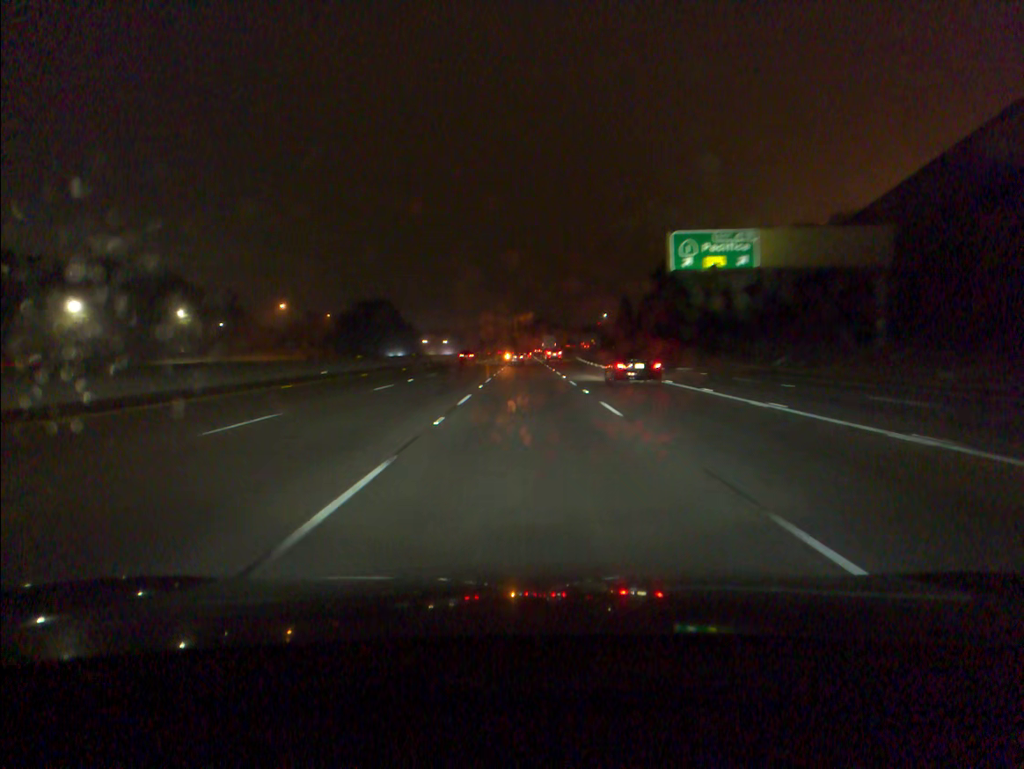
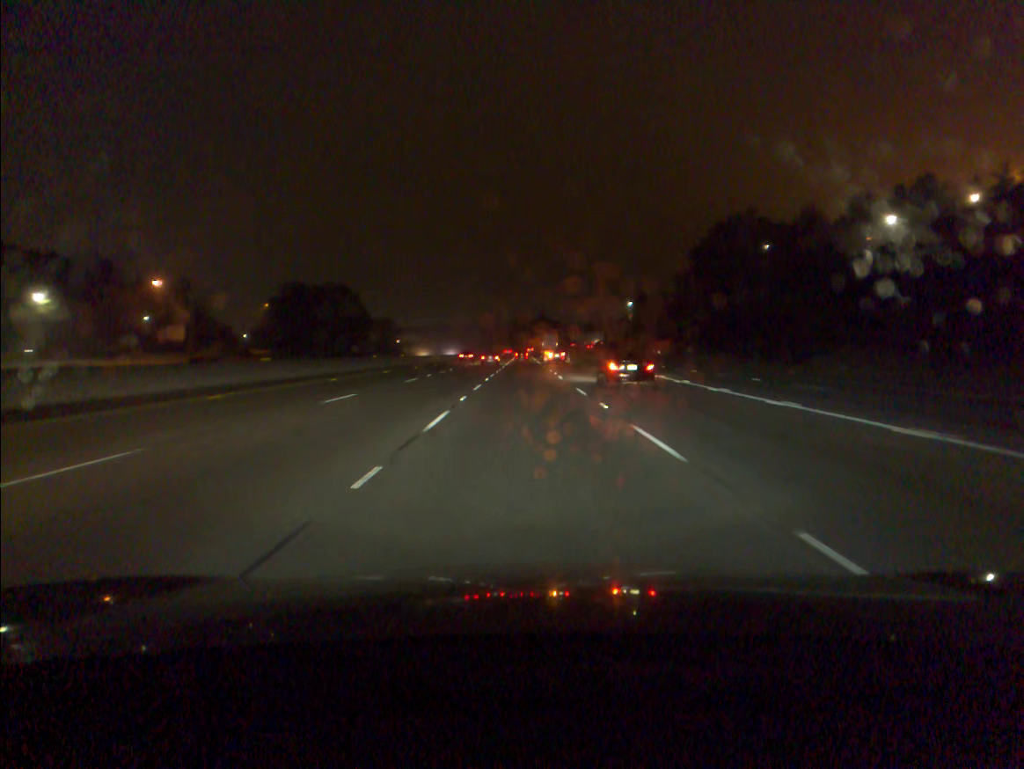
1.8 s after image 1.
(+0.1, +50.4) m; 0°
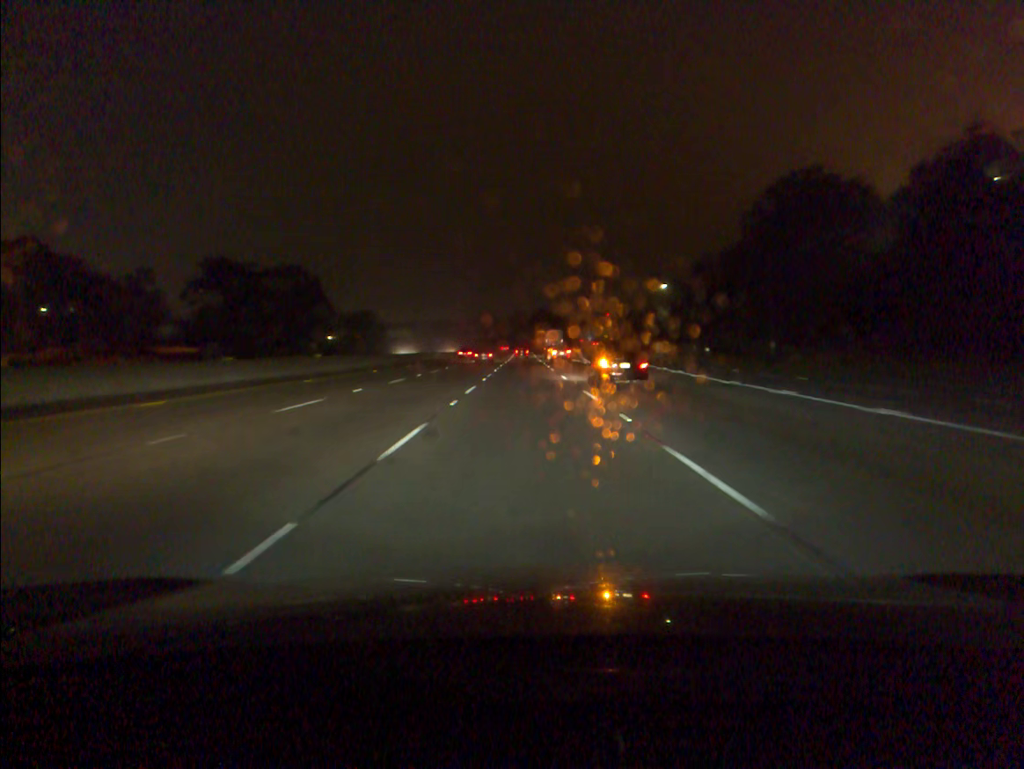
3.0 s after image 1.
(0.0, +32.8) m; 0°
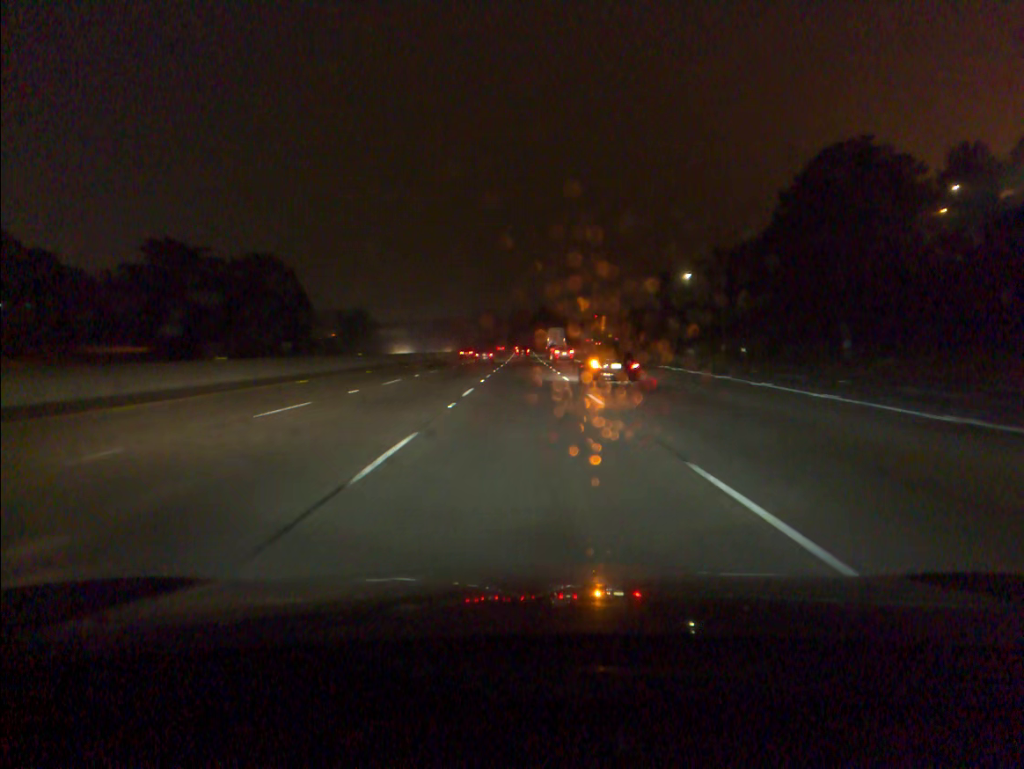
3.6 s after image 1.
(0.0, +16.2) m; 0°
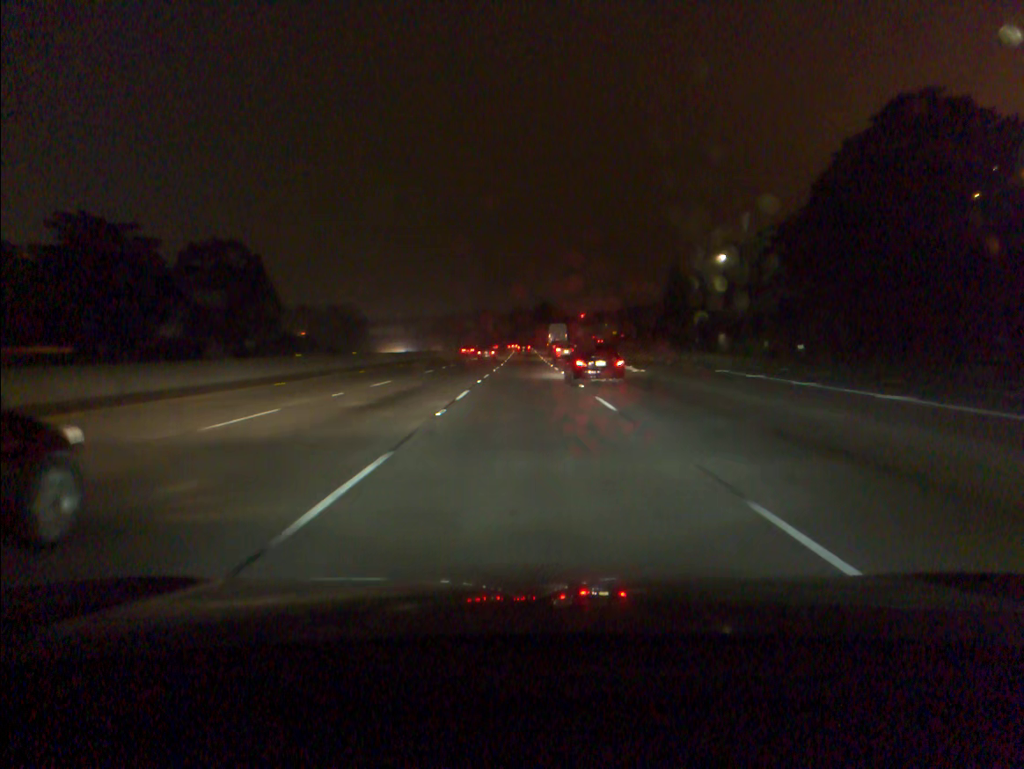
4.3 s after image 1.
(0.0, +17.3) m; 0°
